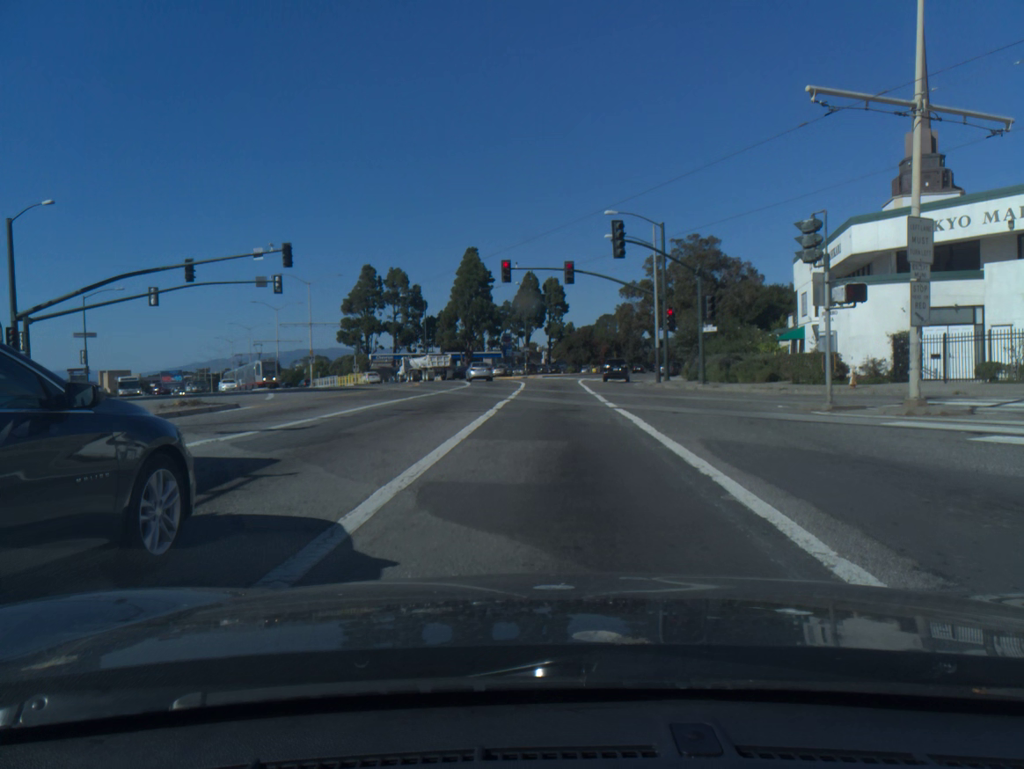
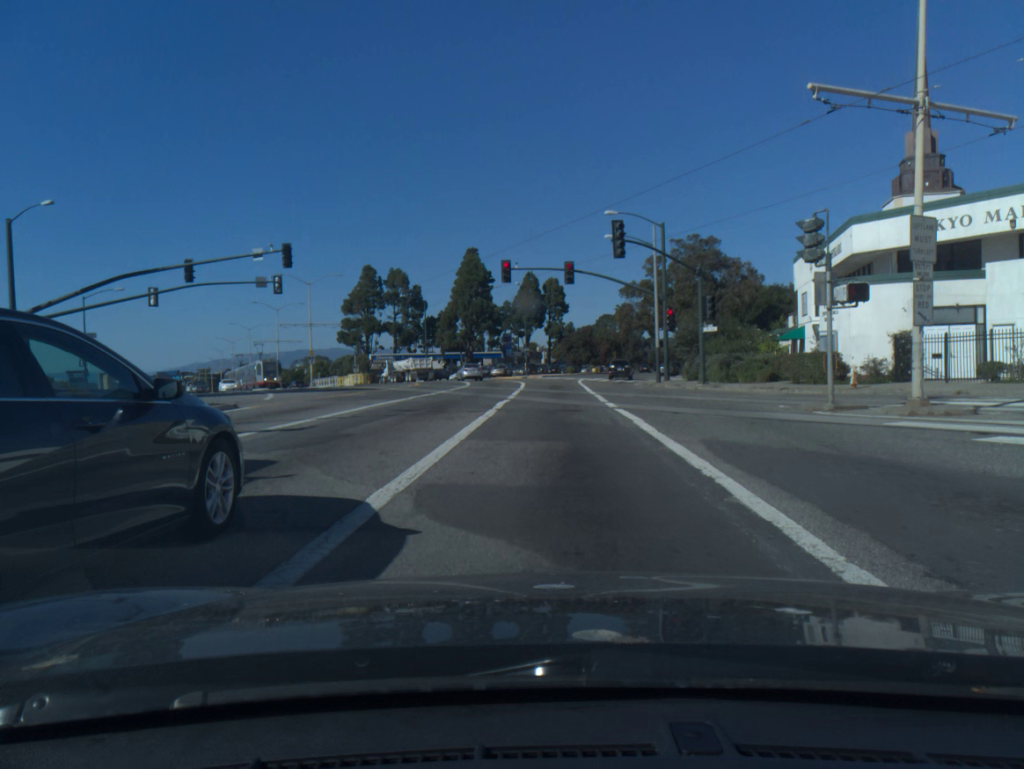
(0.0, +0.2) m; 0°
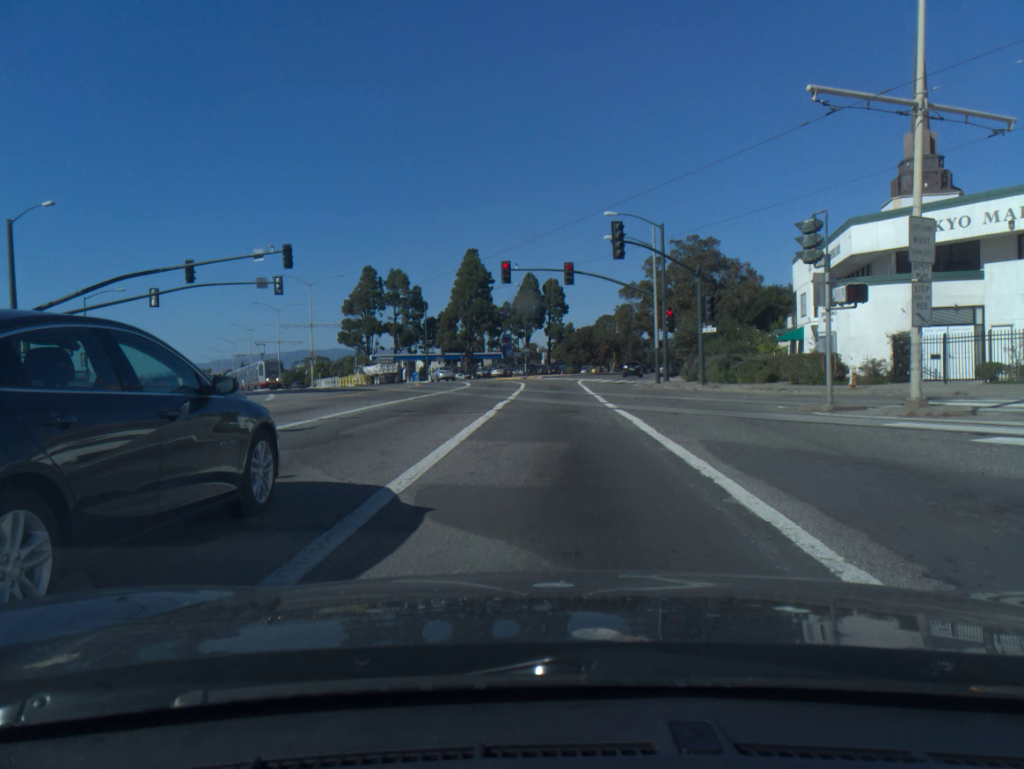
(0.0, 0.0) m; 0°
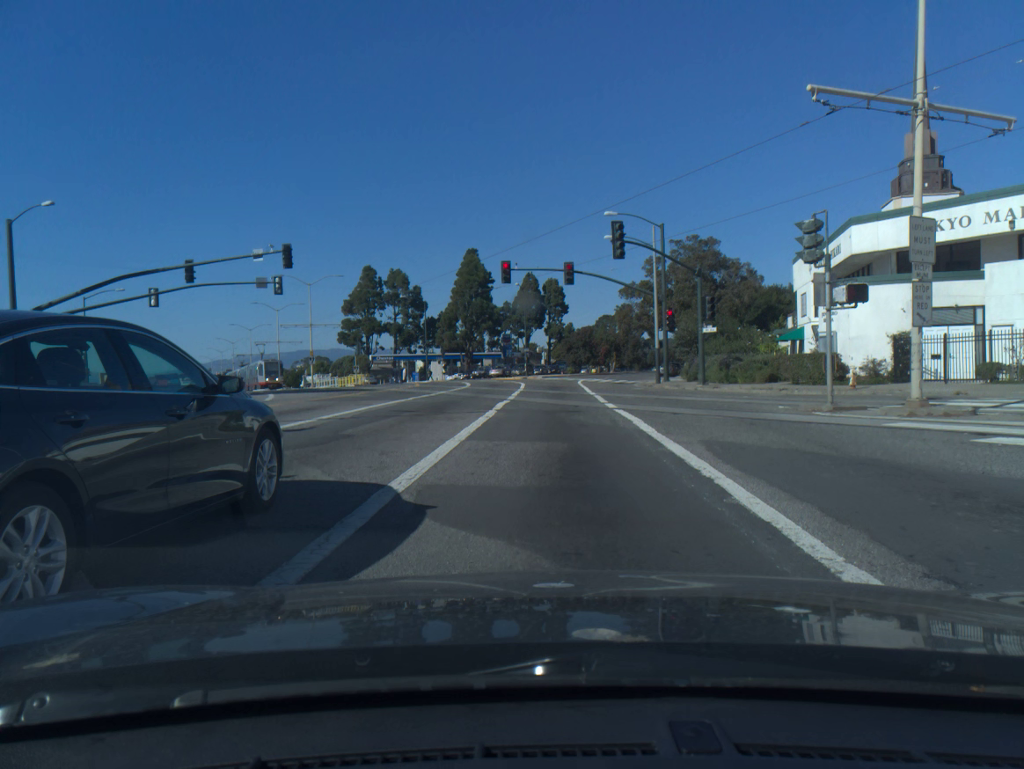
(0.0, -0.1) m; 0°
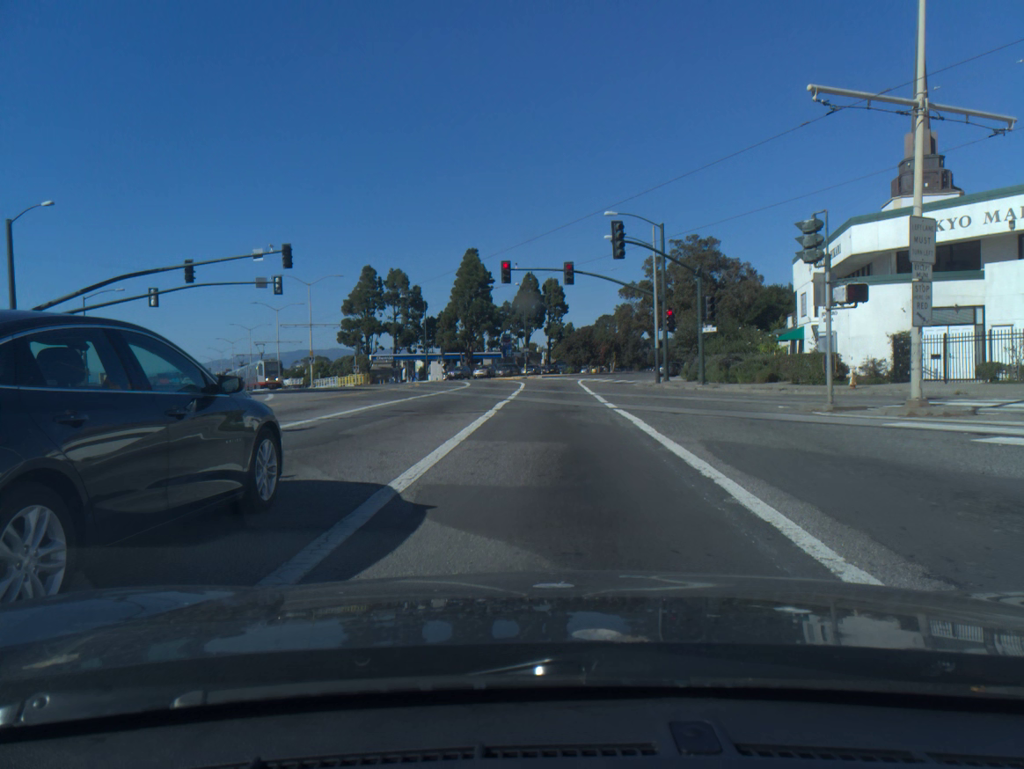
(0.0, 0.0) m; 0°
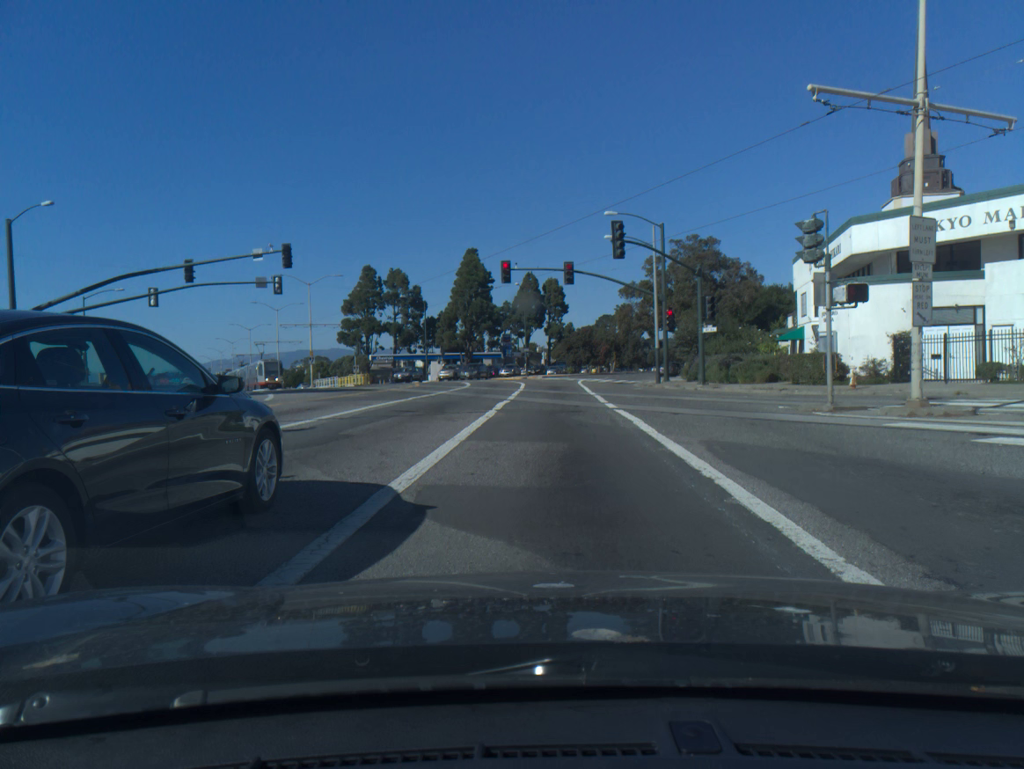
(0.0, 0.0) m; 0°
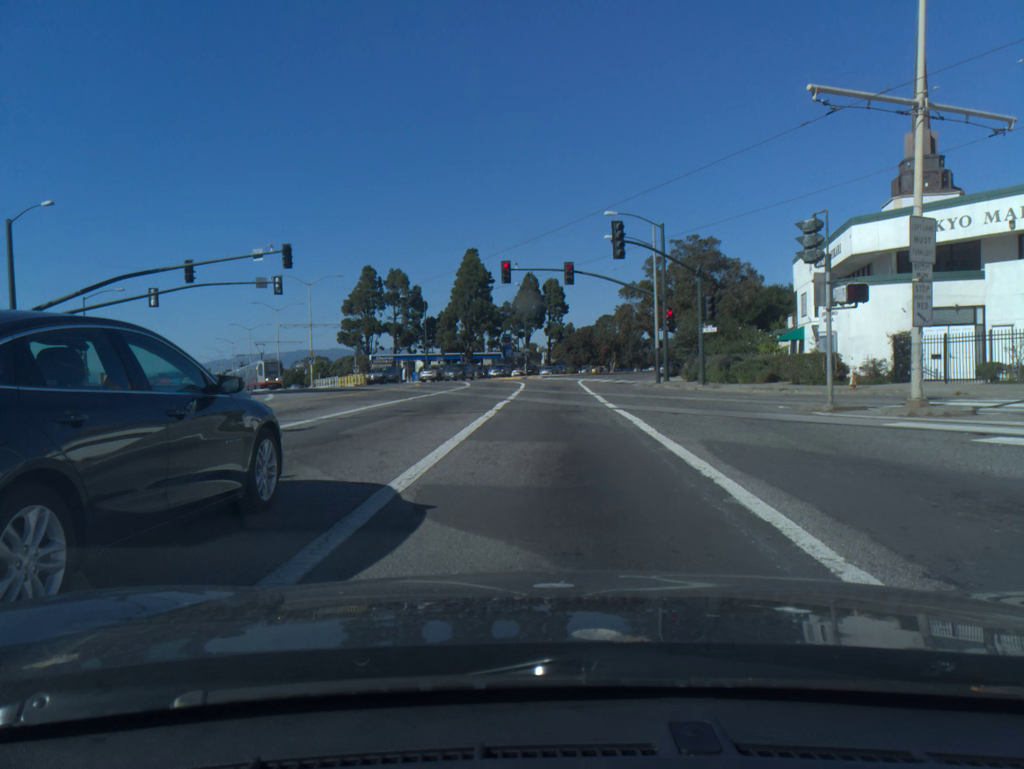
(0.0, 0.0) m; 0°
